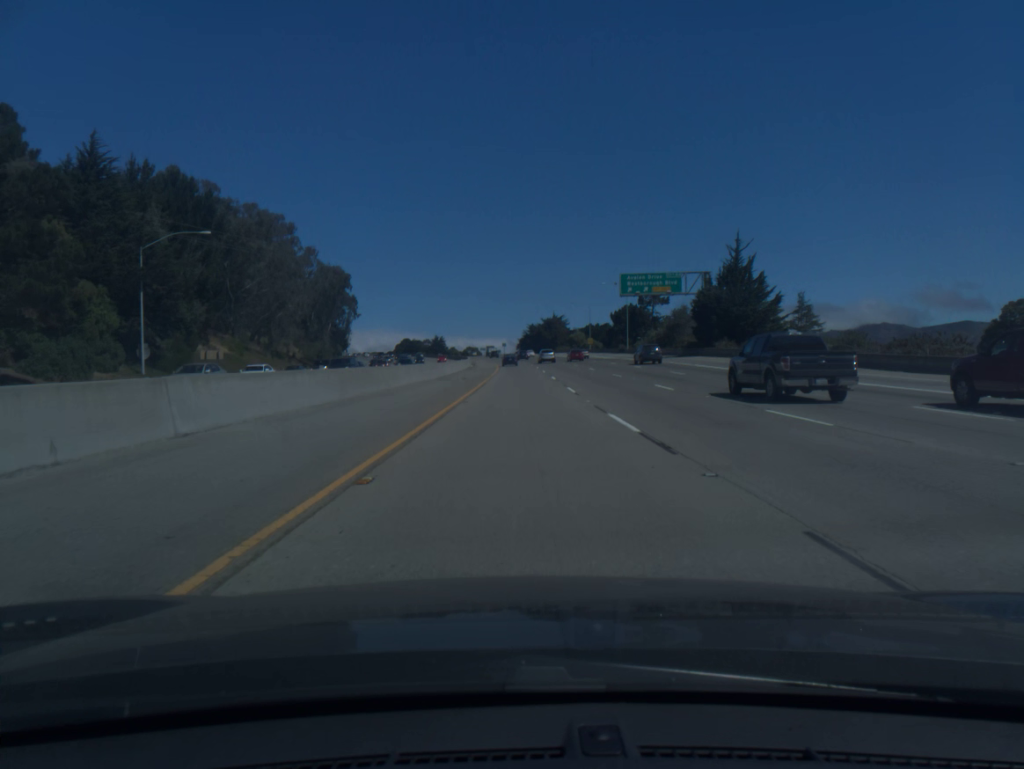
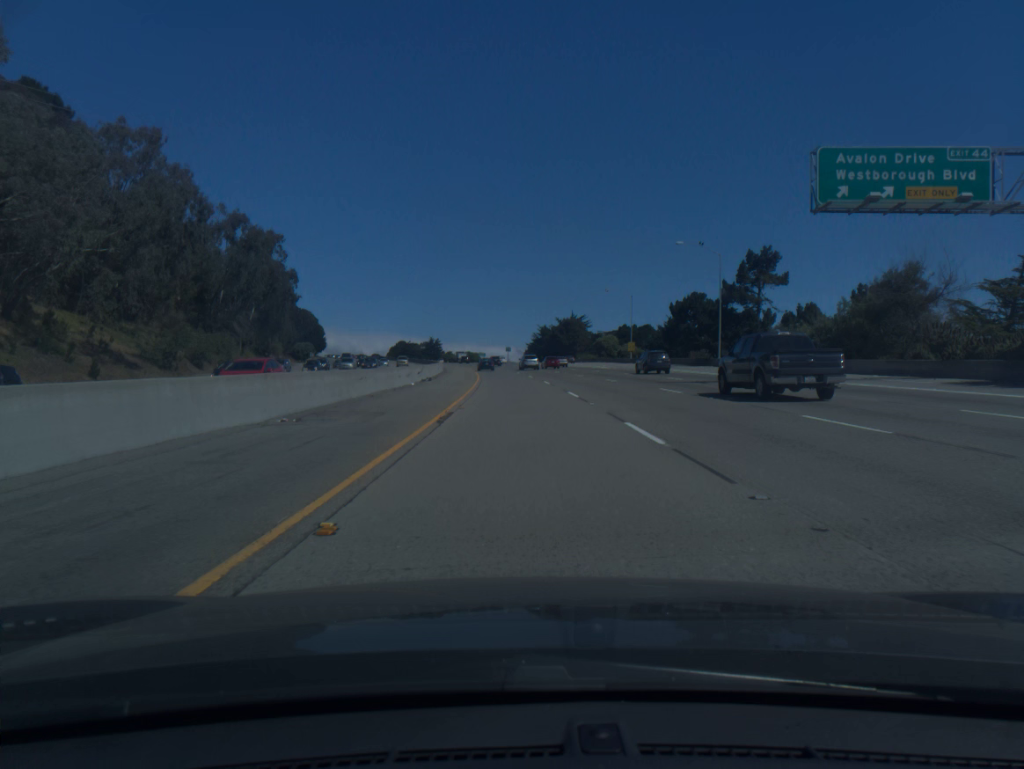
(-0.1, +60.3) m; -1°
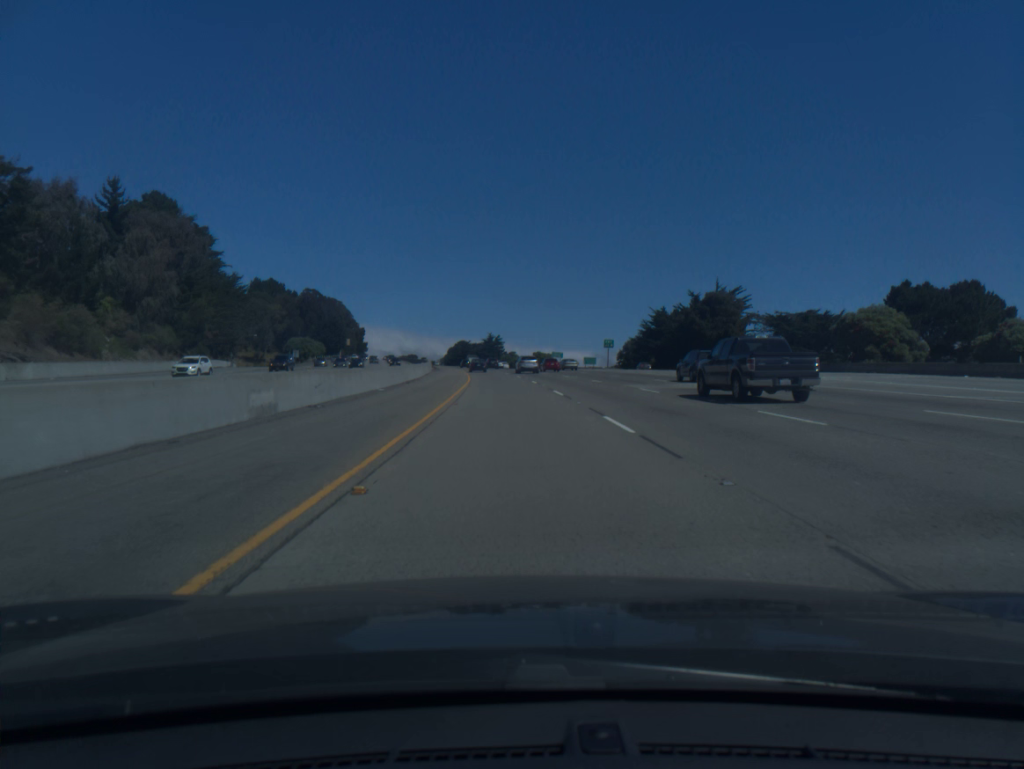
(-4.2, +100.0) m; -5°
